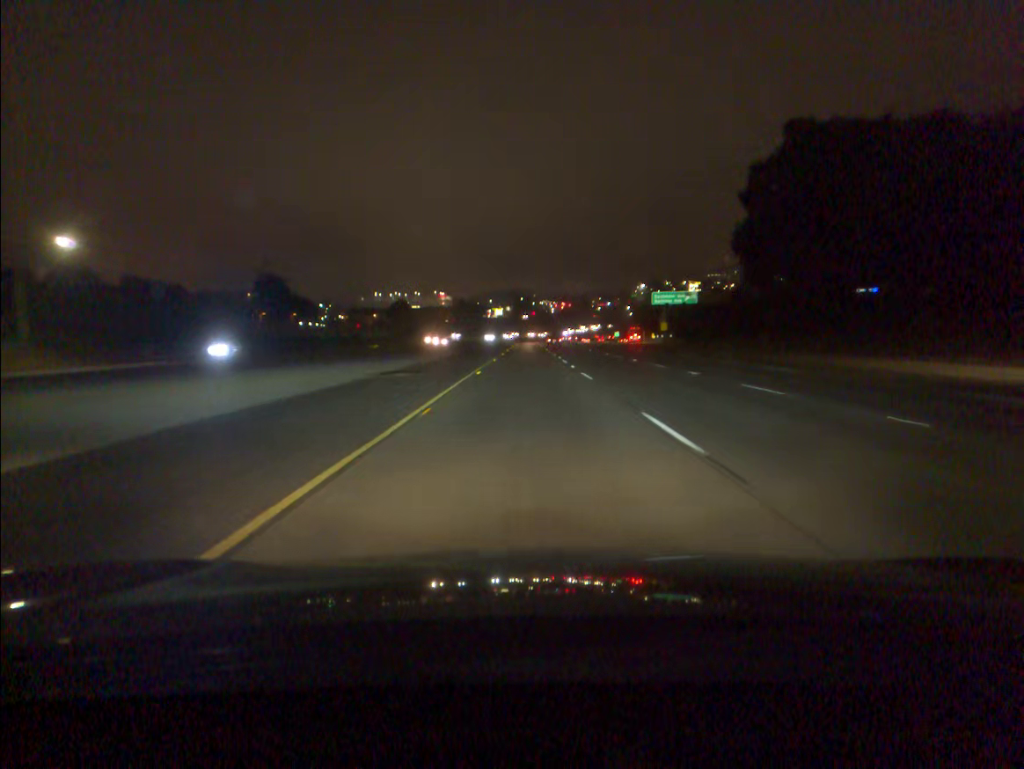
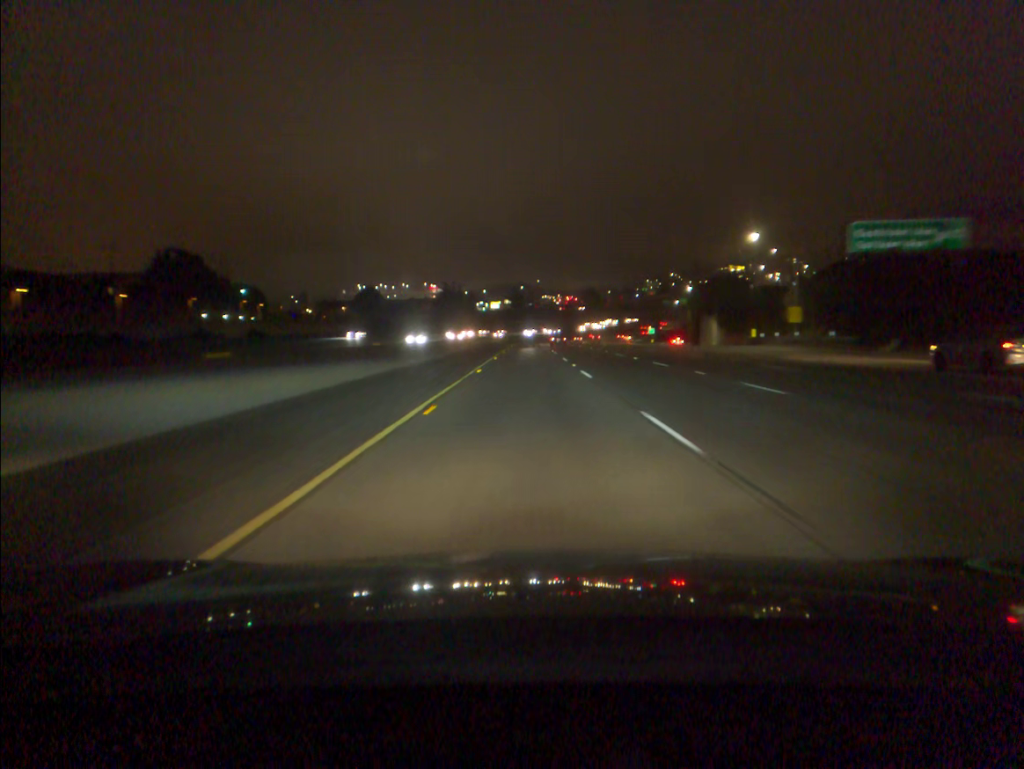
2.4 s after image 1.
(0.0, +72.9) m; 0°
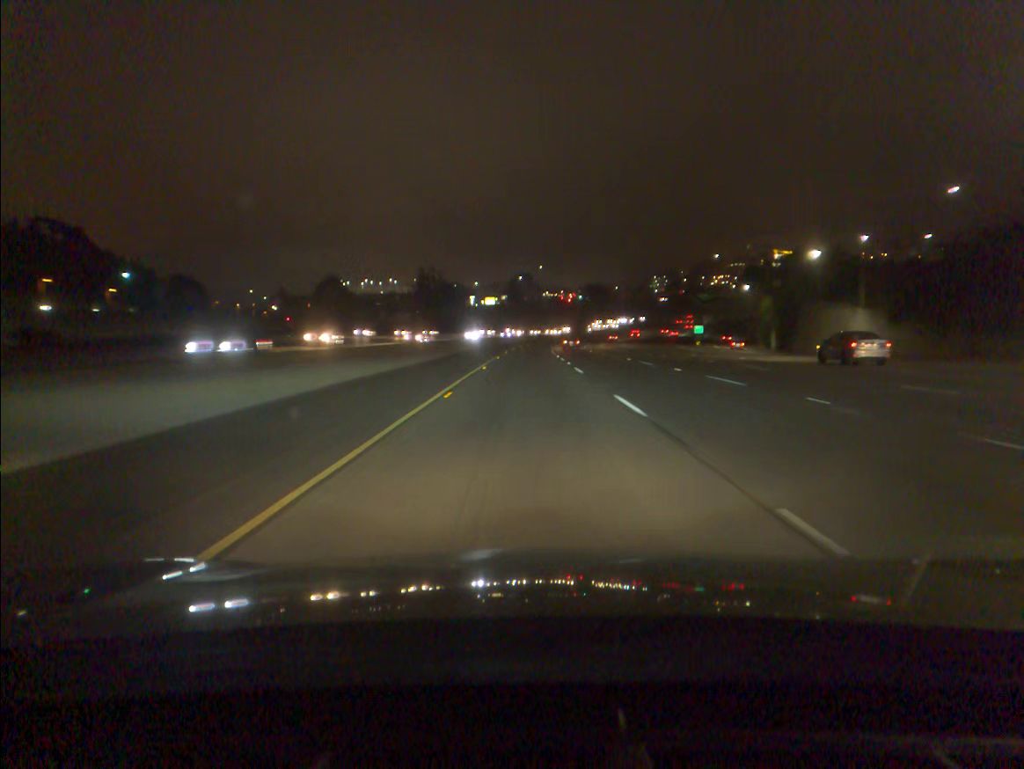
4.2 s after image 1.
(0.0, +54.7) m; 0°
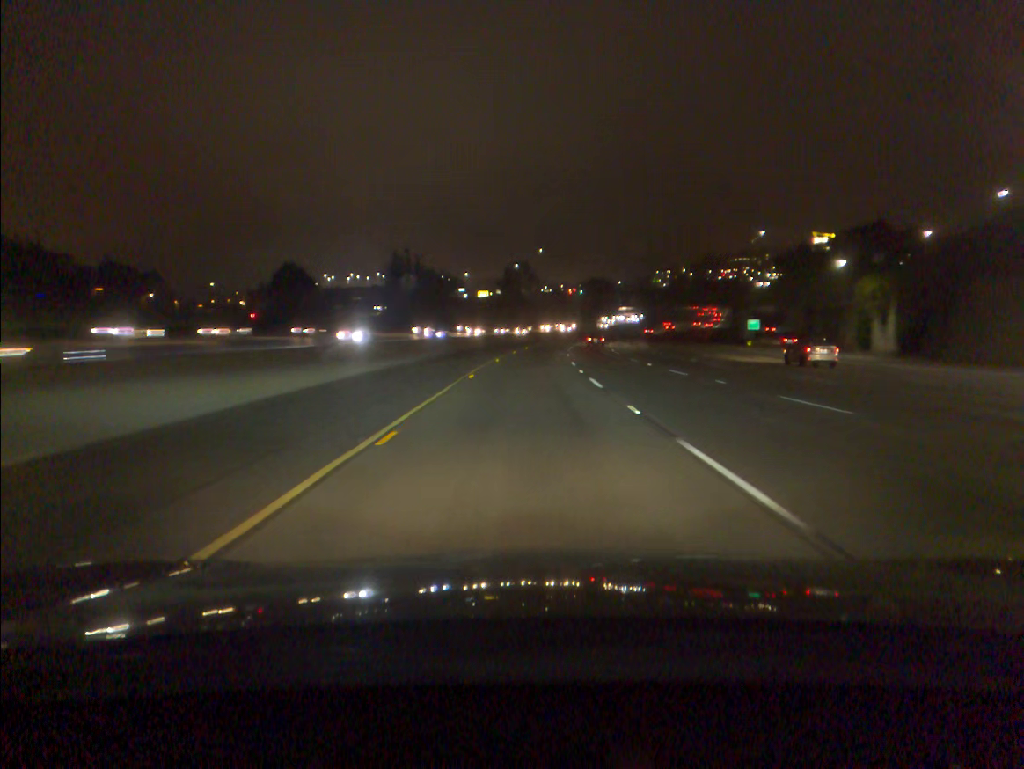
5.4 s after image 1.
(0.0, +36.5) m; 0°
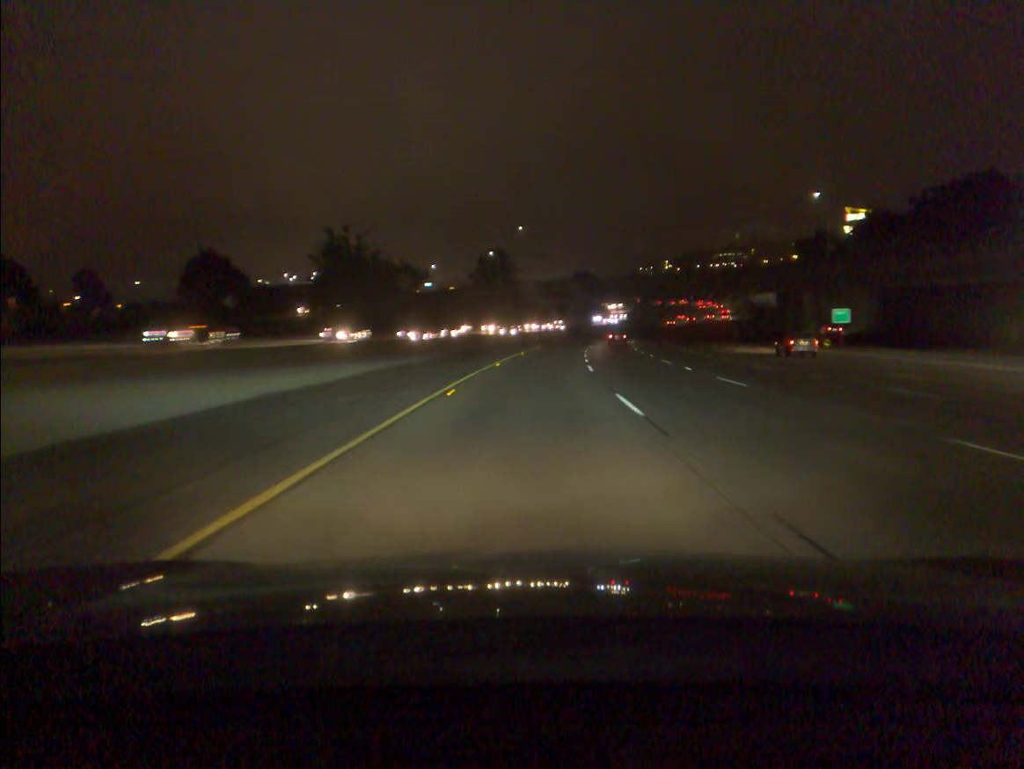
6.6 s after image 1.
(+0.3, +36.5) m; +1°
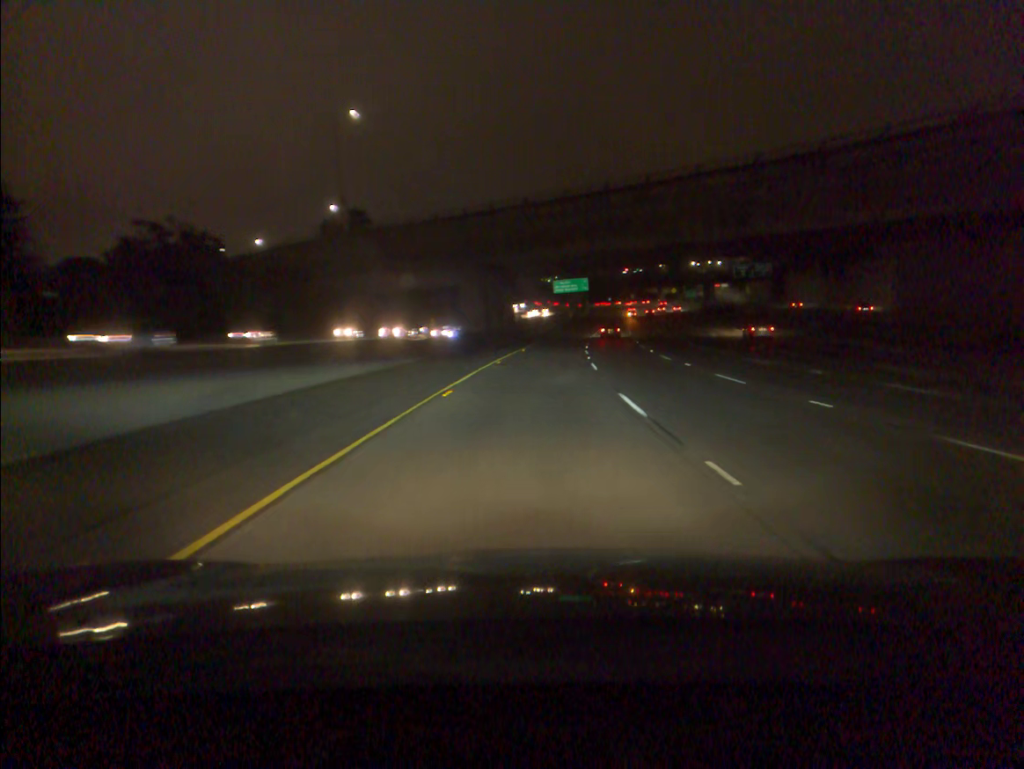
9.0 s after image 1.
(+4.2, +73.7) m; +7°
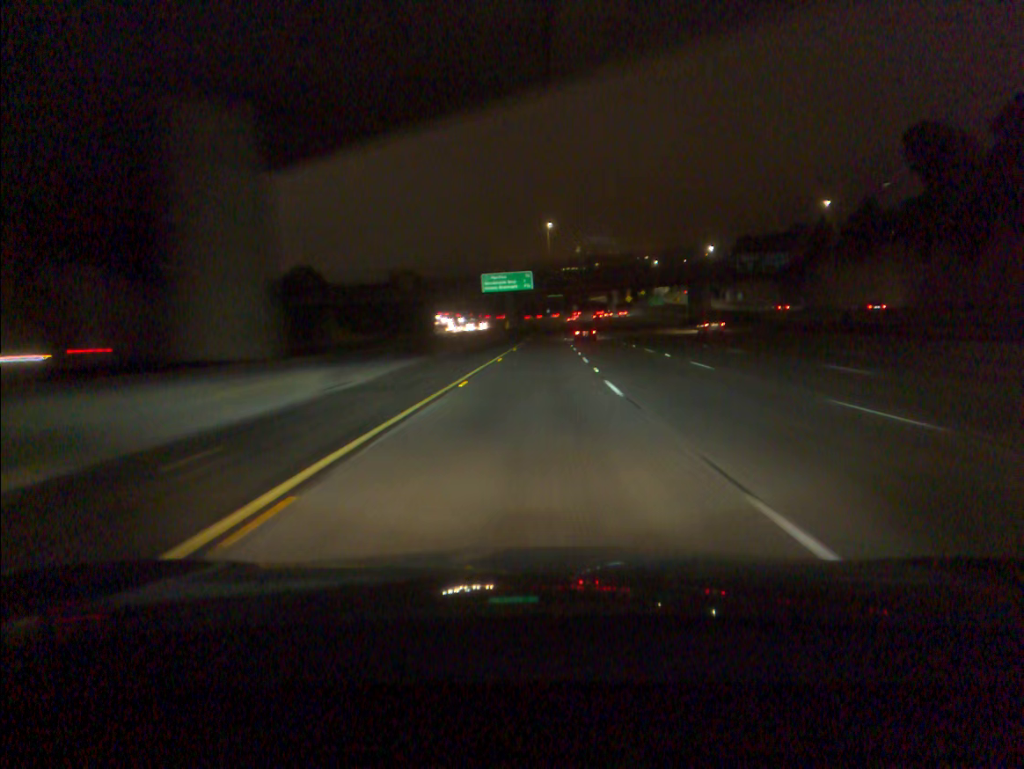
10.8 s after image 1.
(+2.3, +54.9) m; +5°
